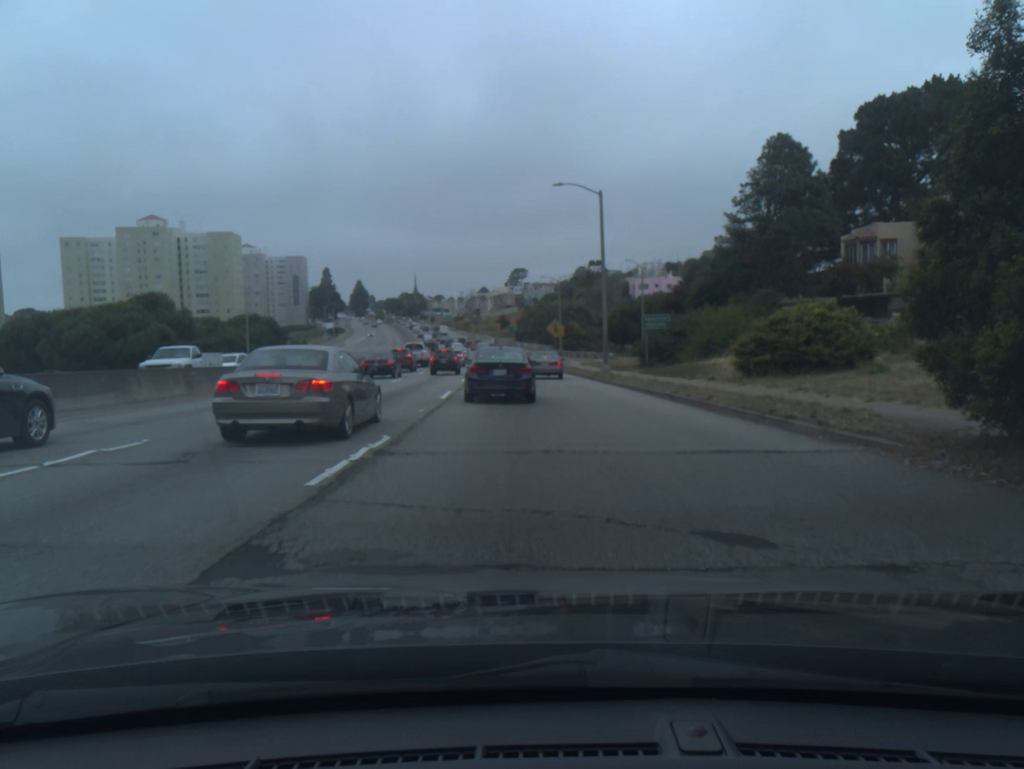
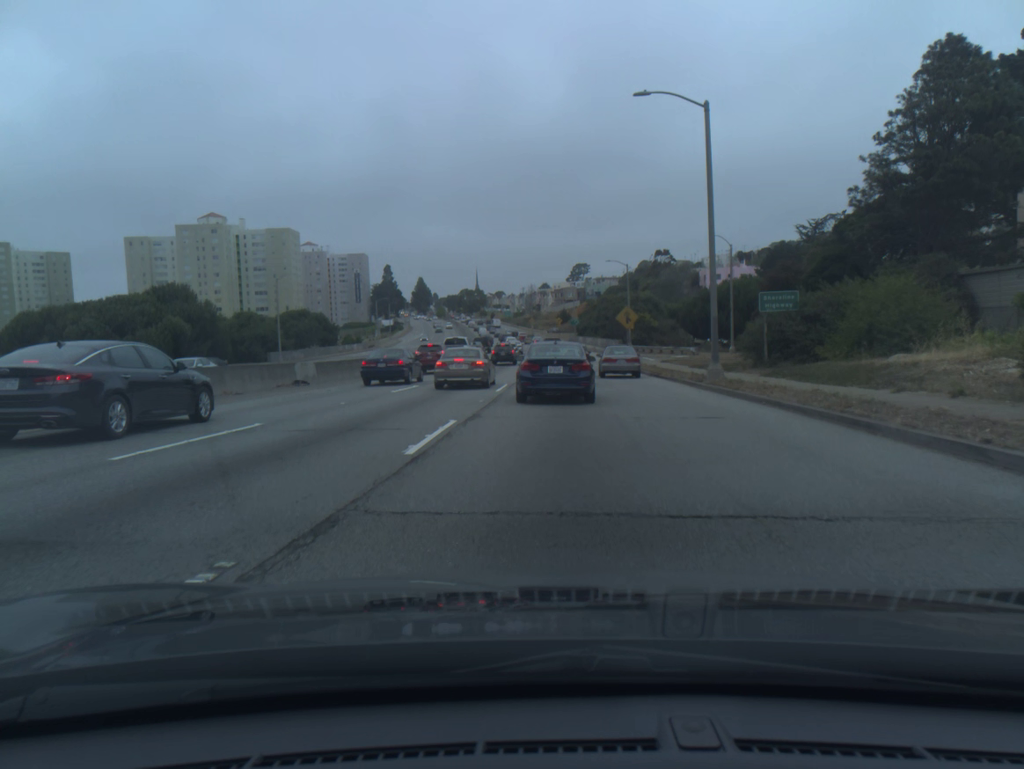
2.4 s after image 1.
(-0.6, +12.9) m; -5°
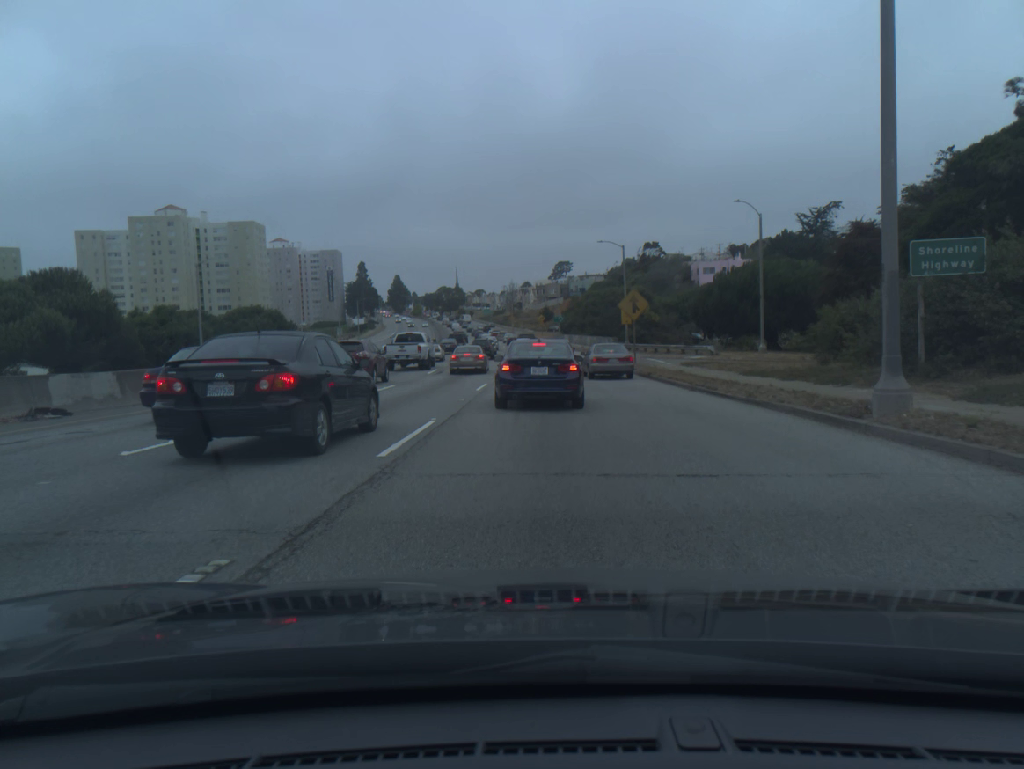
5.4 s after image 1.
(+0.2, +14.7) m; +1°
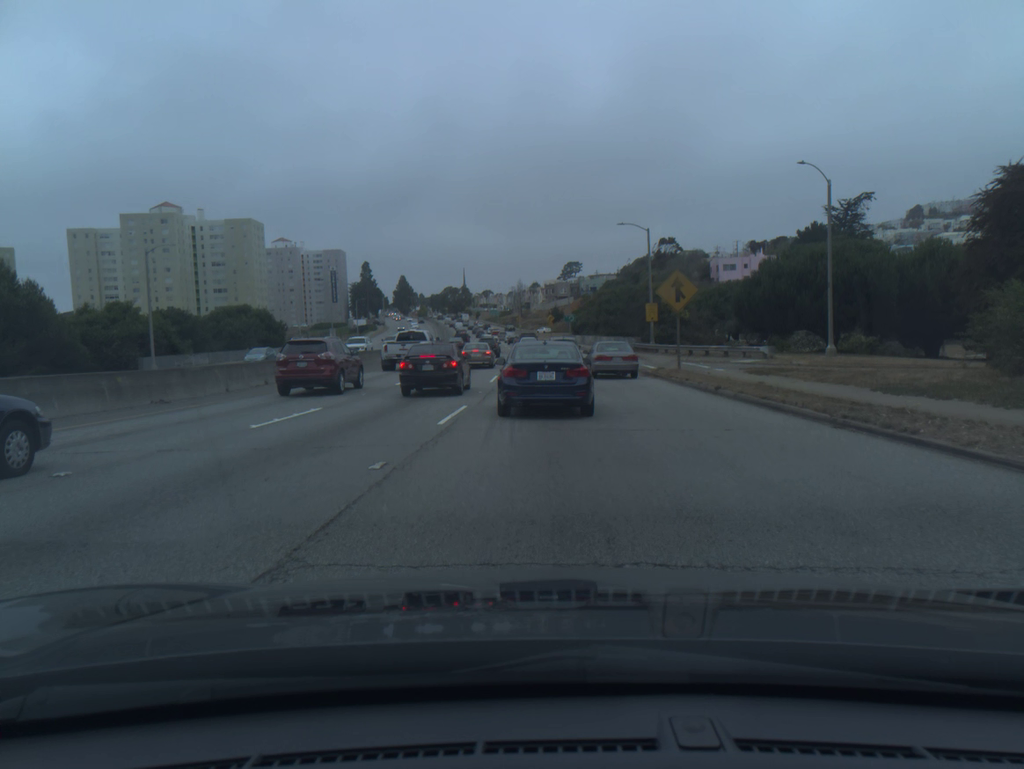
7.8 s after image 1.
(-0.1, +10.7) m; -1°
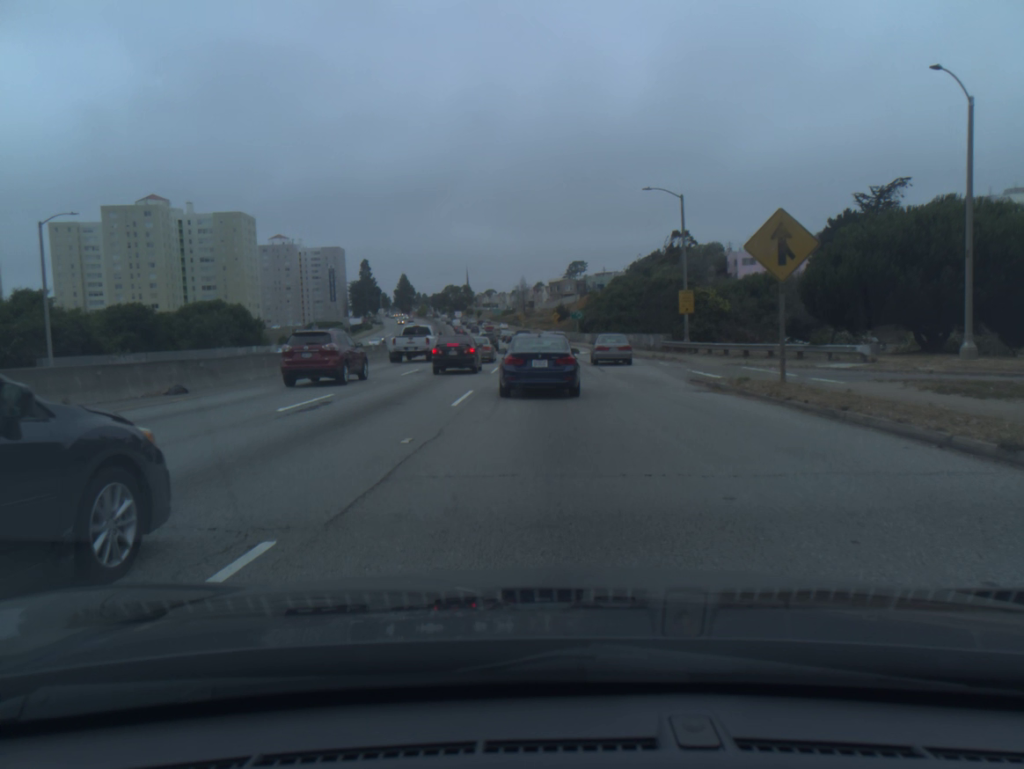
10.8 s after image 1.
(0.0, +13.0) m; -1°
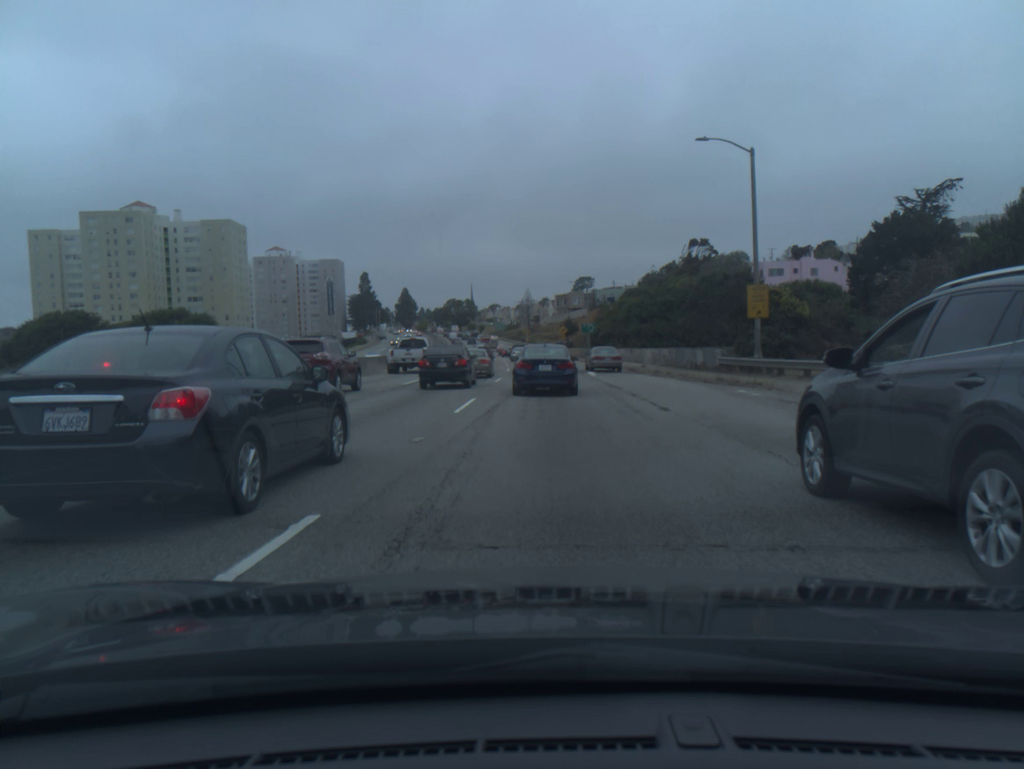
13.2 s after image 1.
(0.0, +14.1) m; 0°
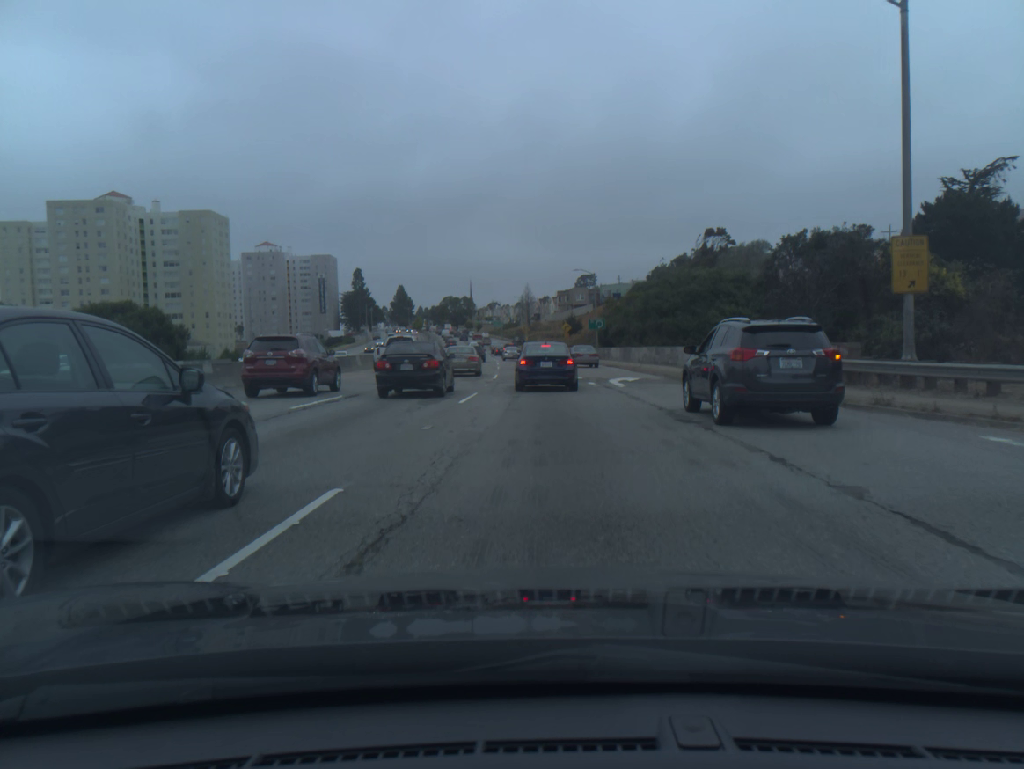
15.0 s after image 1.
(0.0, +13.4) m; 0°
